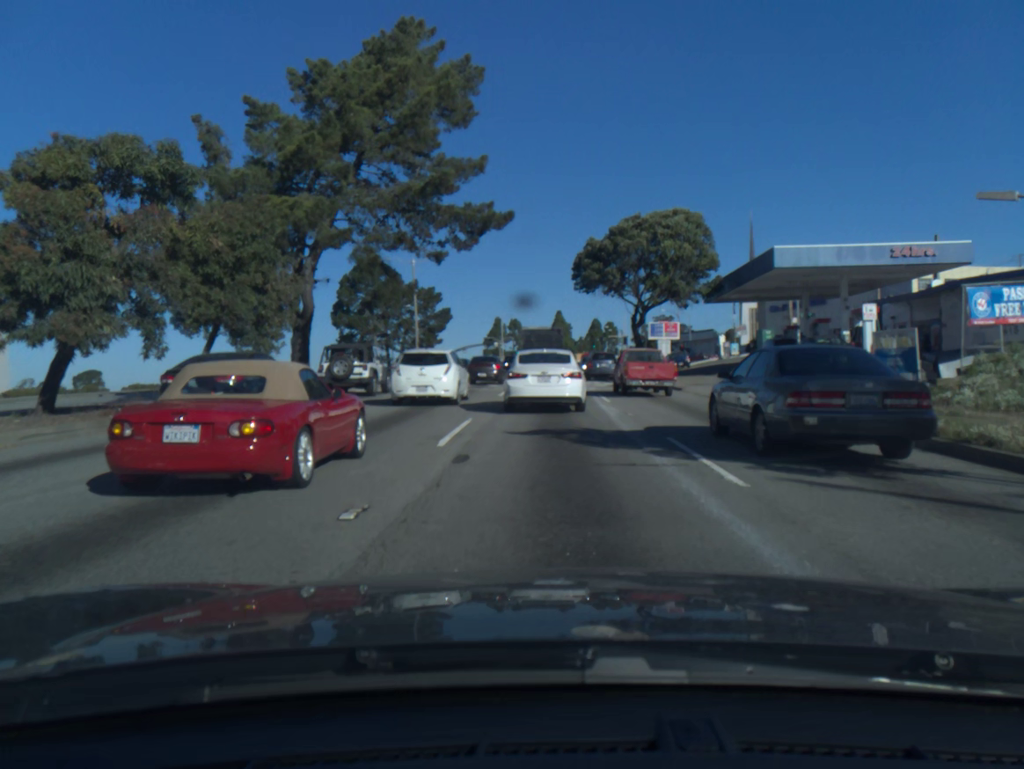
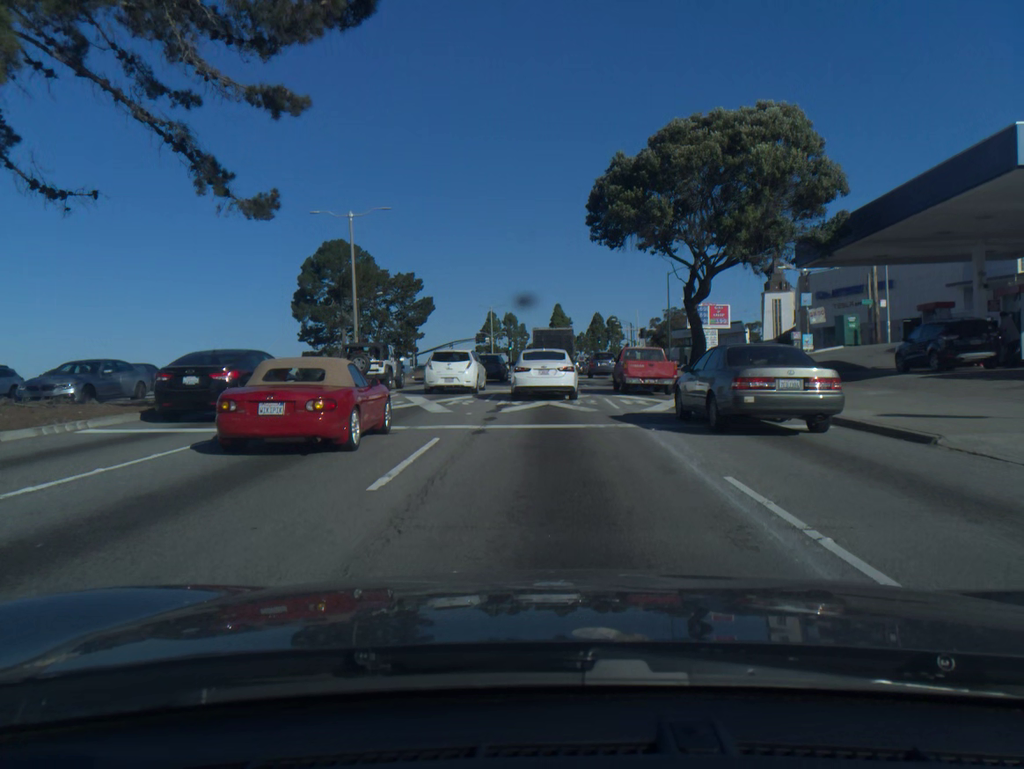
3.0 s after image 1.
(+0.2, +18.8) m; 0°
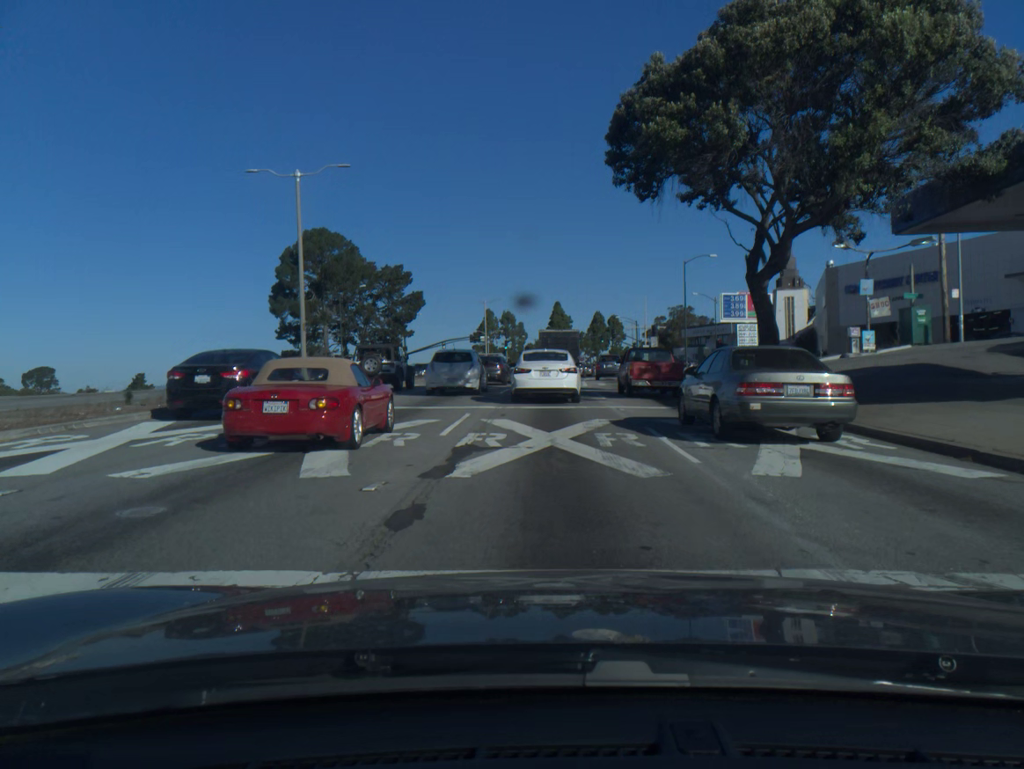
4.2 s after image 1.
(0.0, +9.4) m; 0°
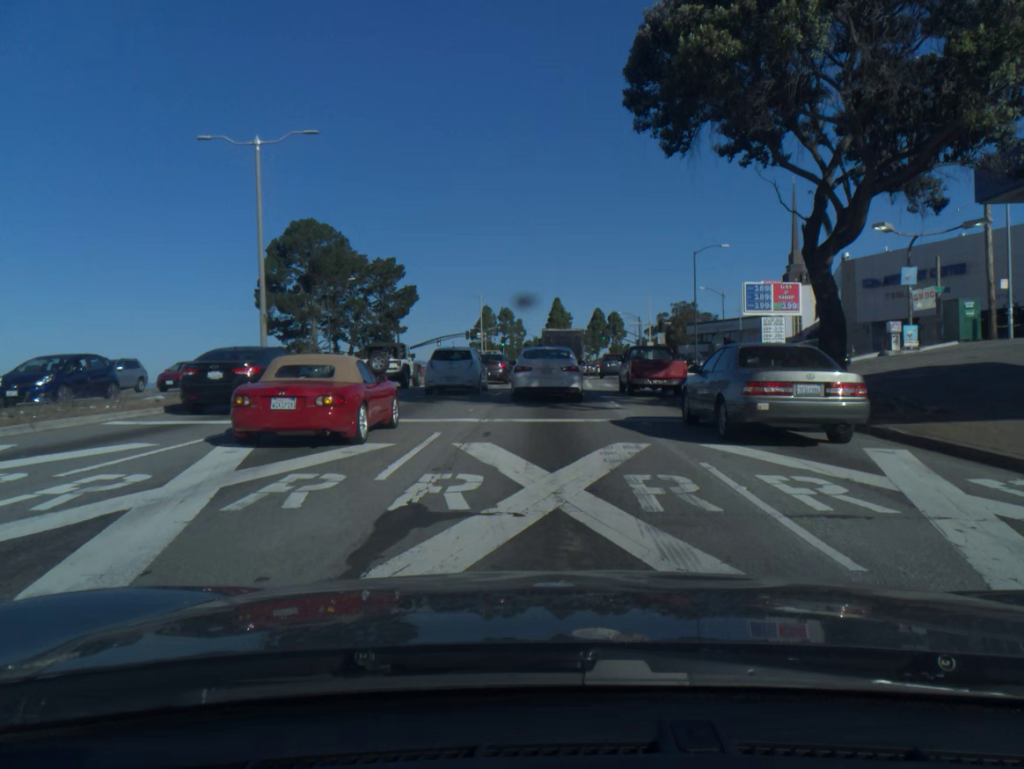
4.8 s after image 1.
(0.0, +4.6) m; 0°
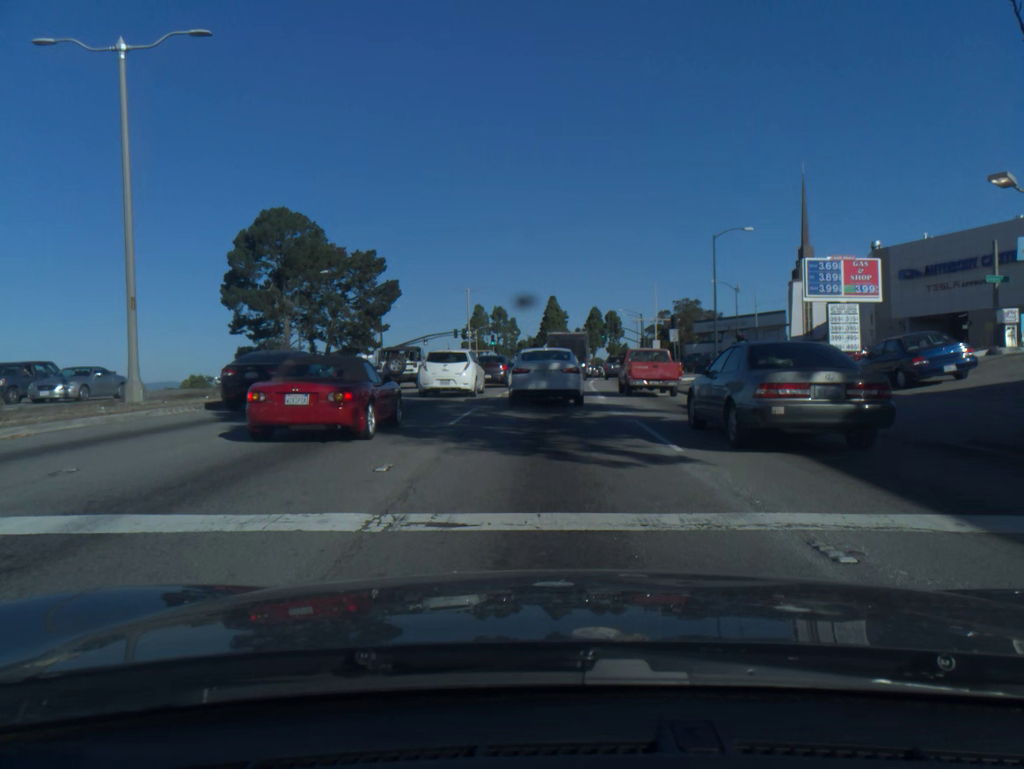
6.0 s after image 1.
(+0.1, +9.0) m; 0°
